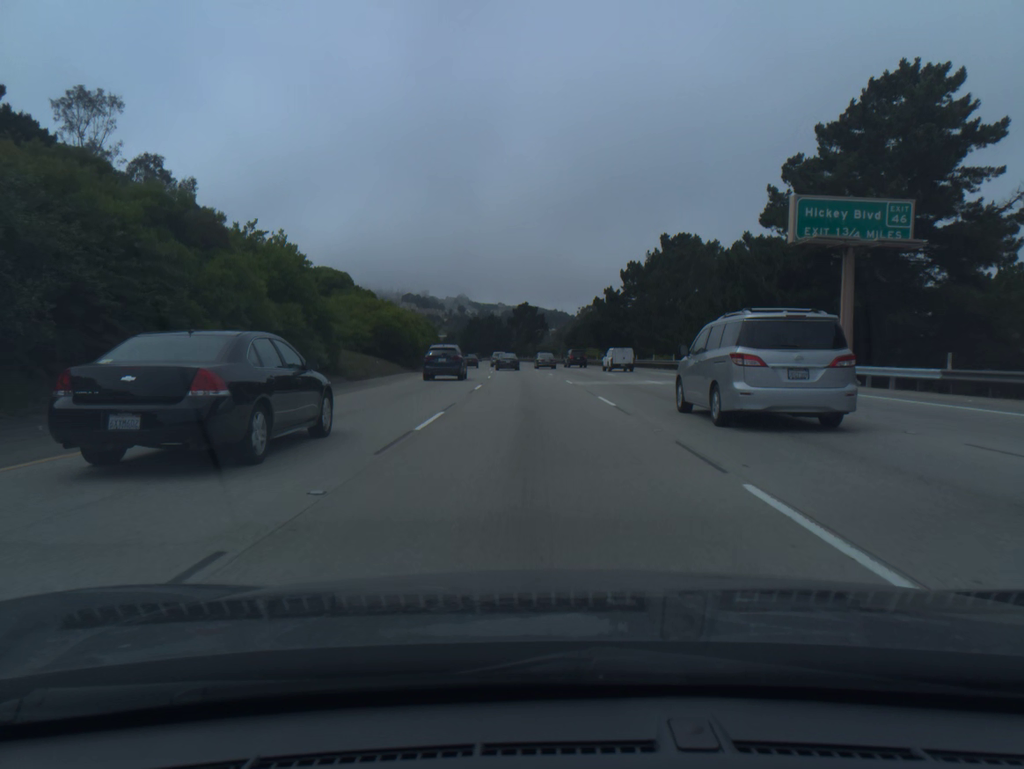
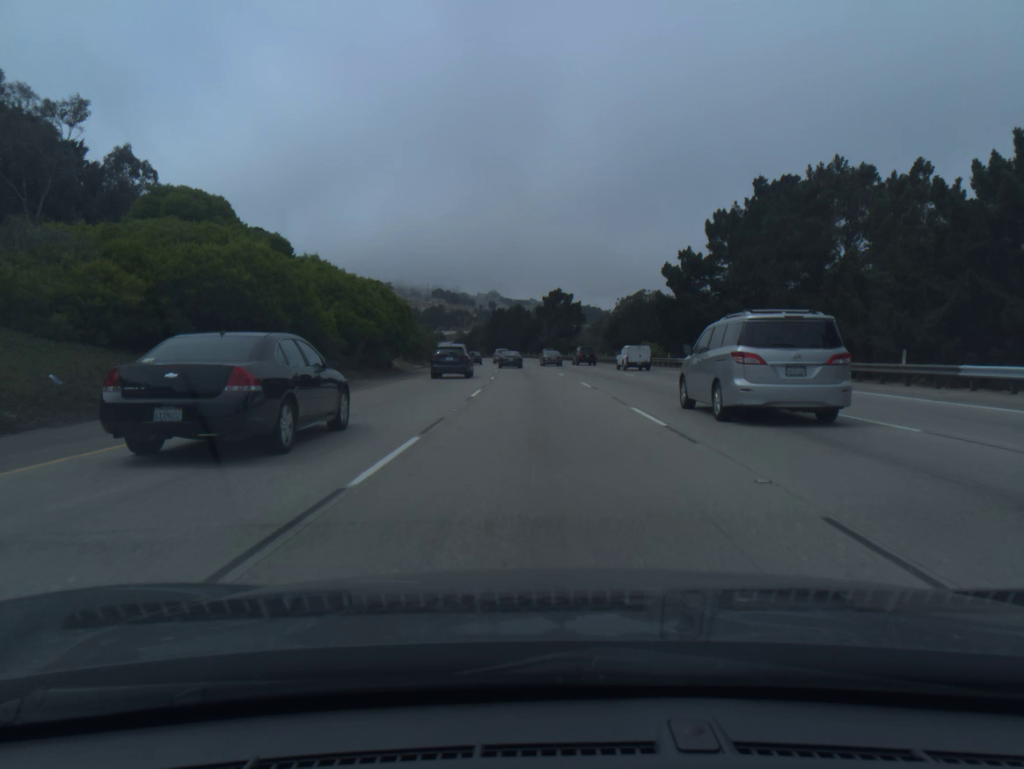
(-0.7, +34.5) m; -2°
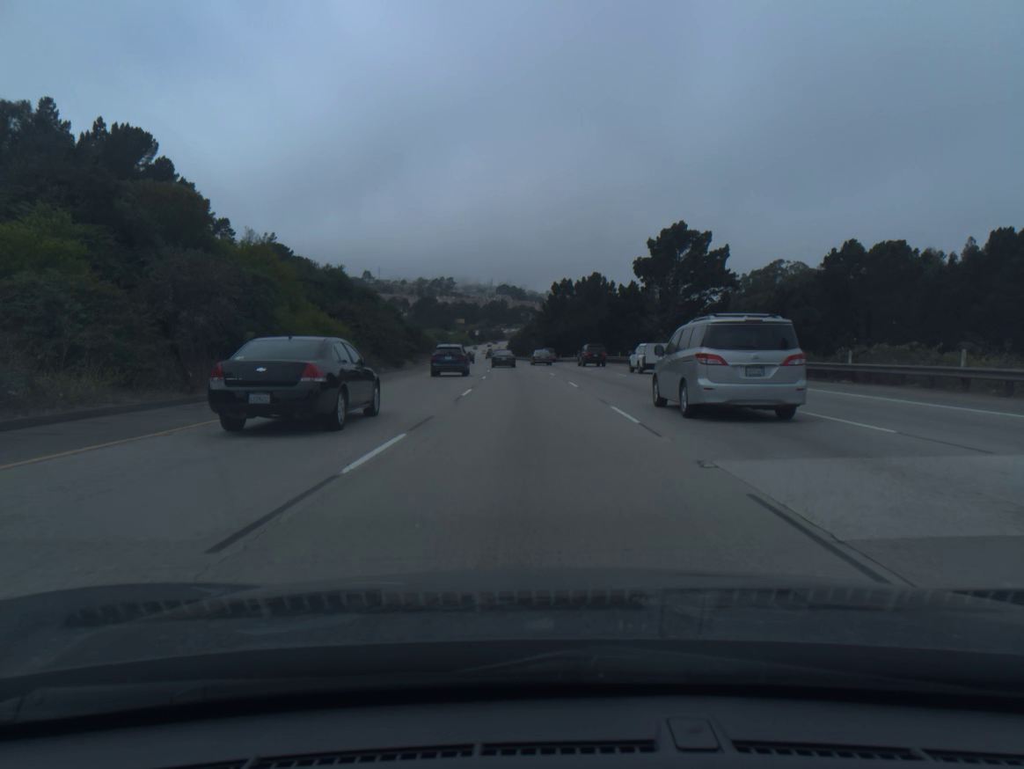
(-3.5, +86.7) m; -5°
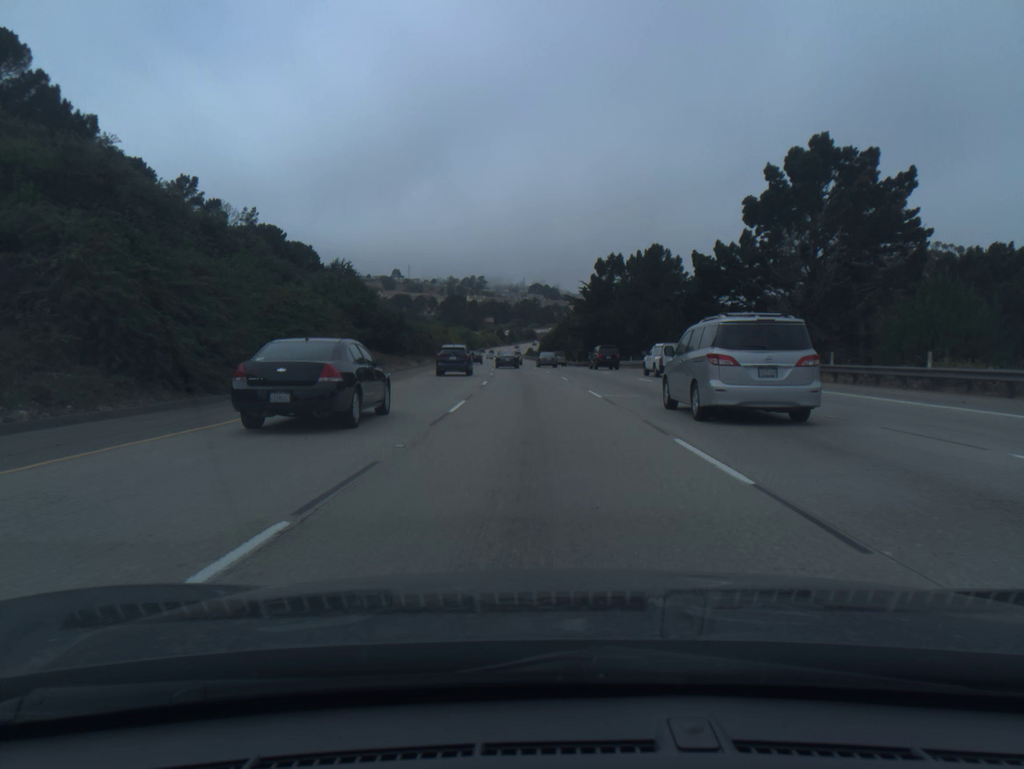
(-0.8, +35.3) m; -2°
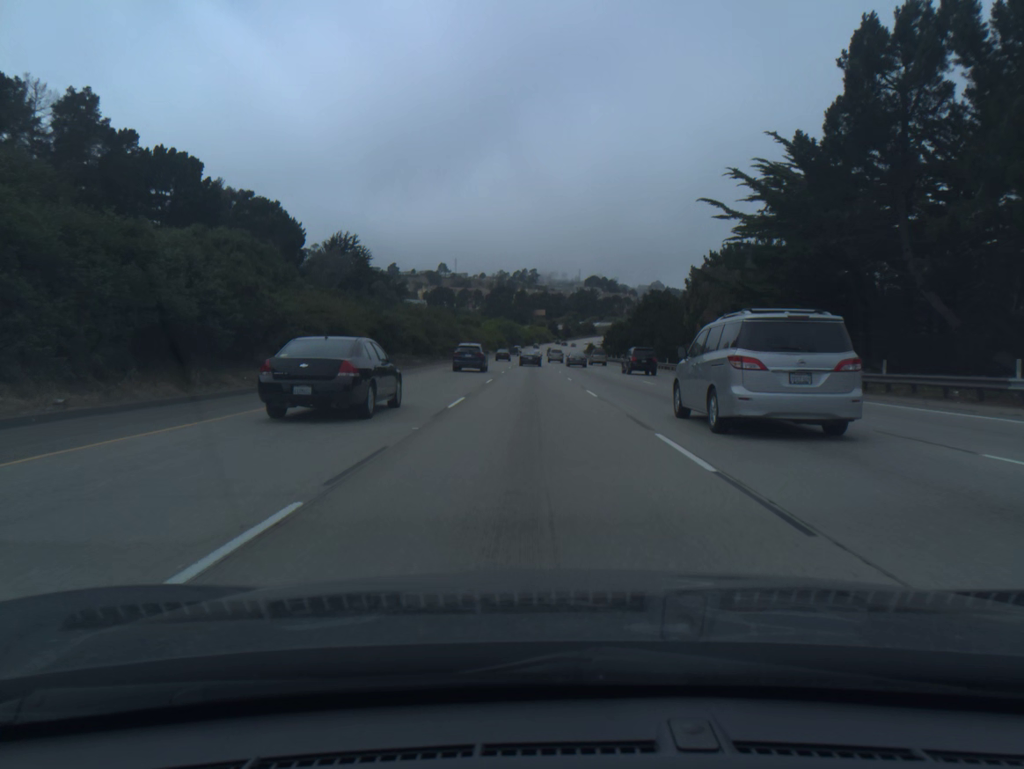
(-2.5, +72.1) m; -4°
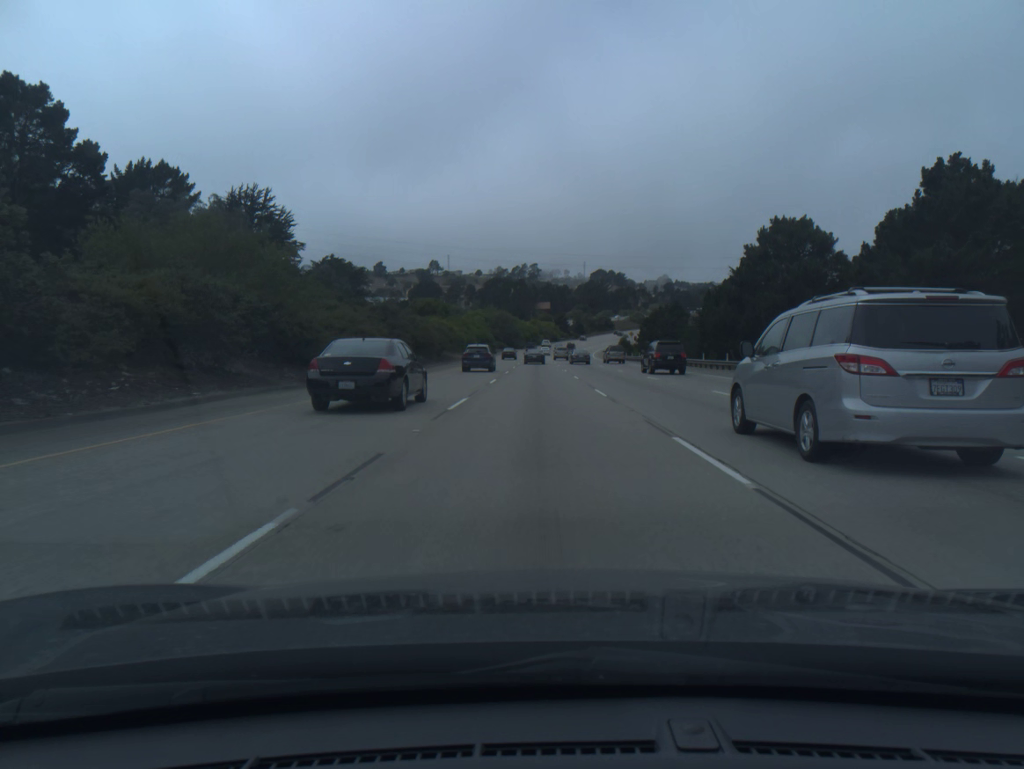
(-0.8, +73.9) m; 0°
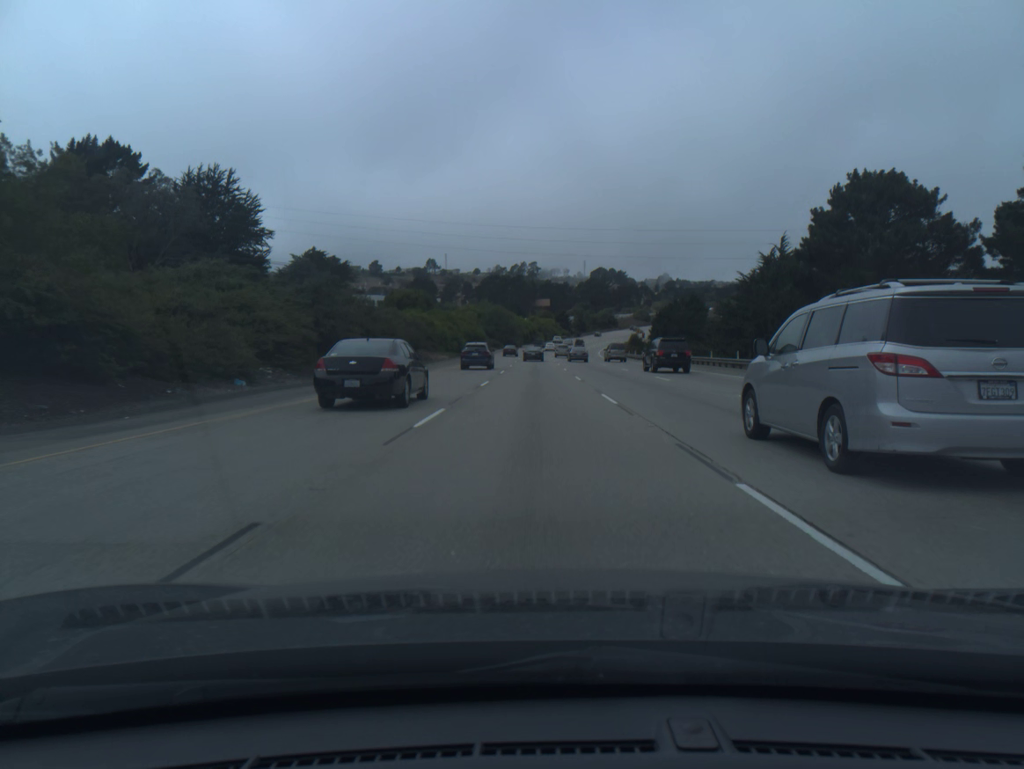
(0.0, +18.5) m; 0°
